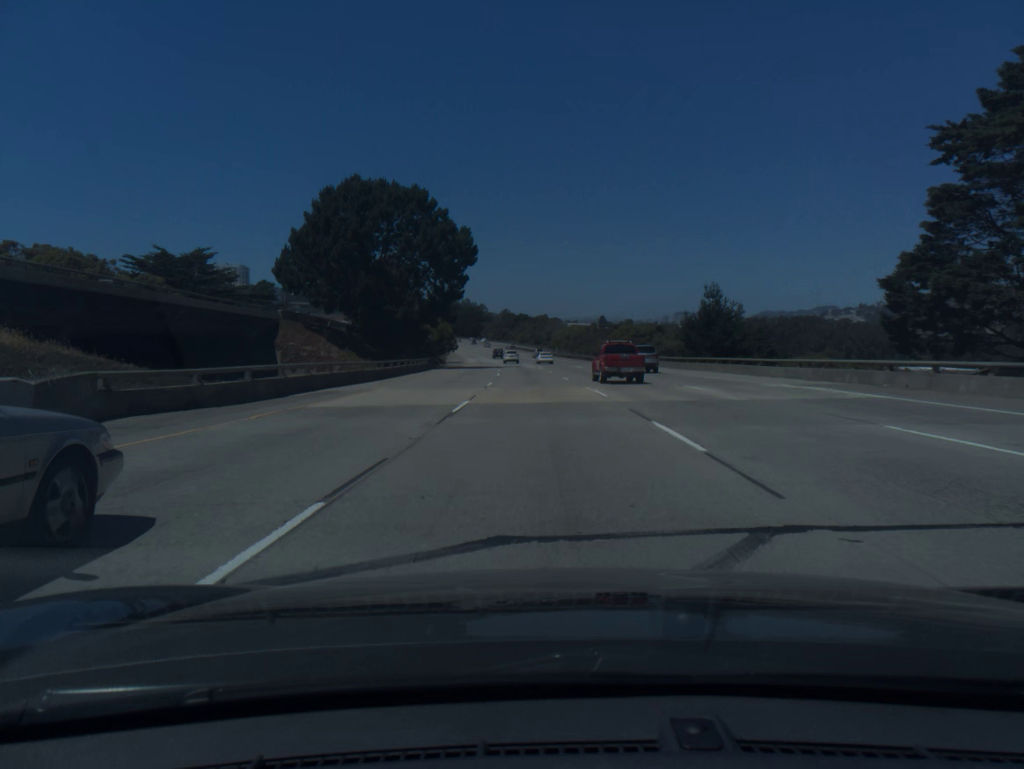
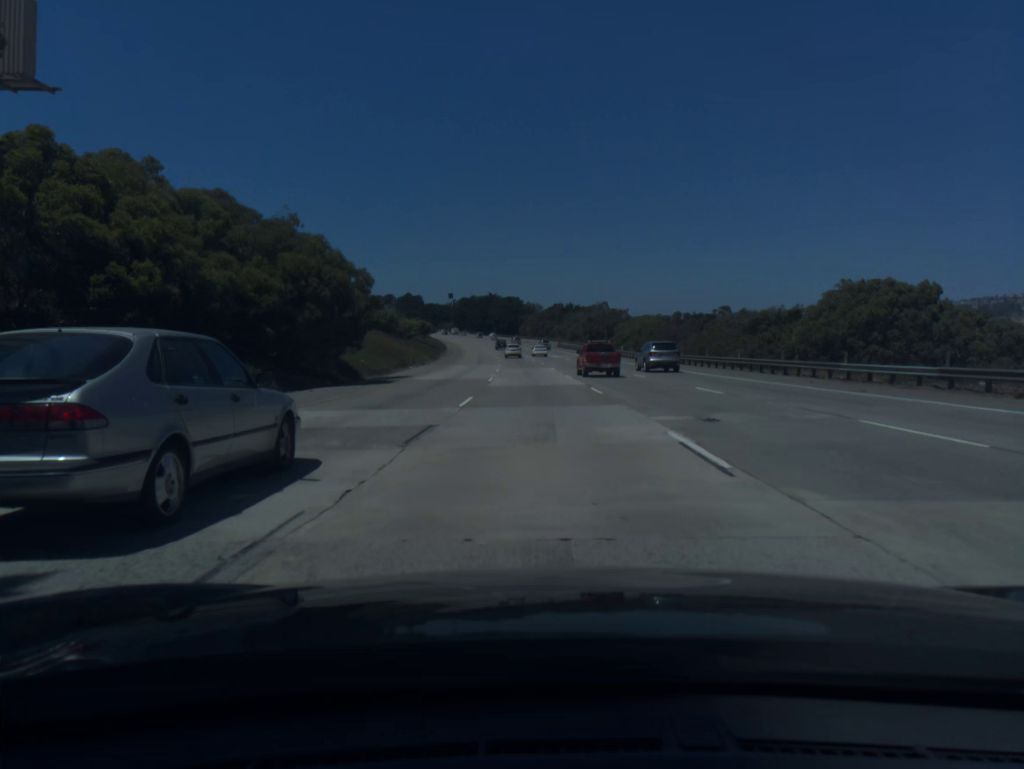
(-2.3, +75.6) m; -4°
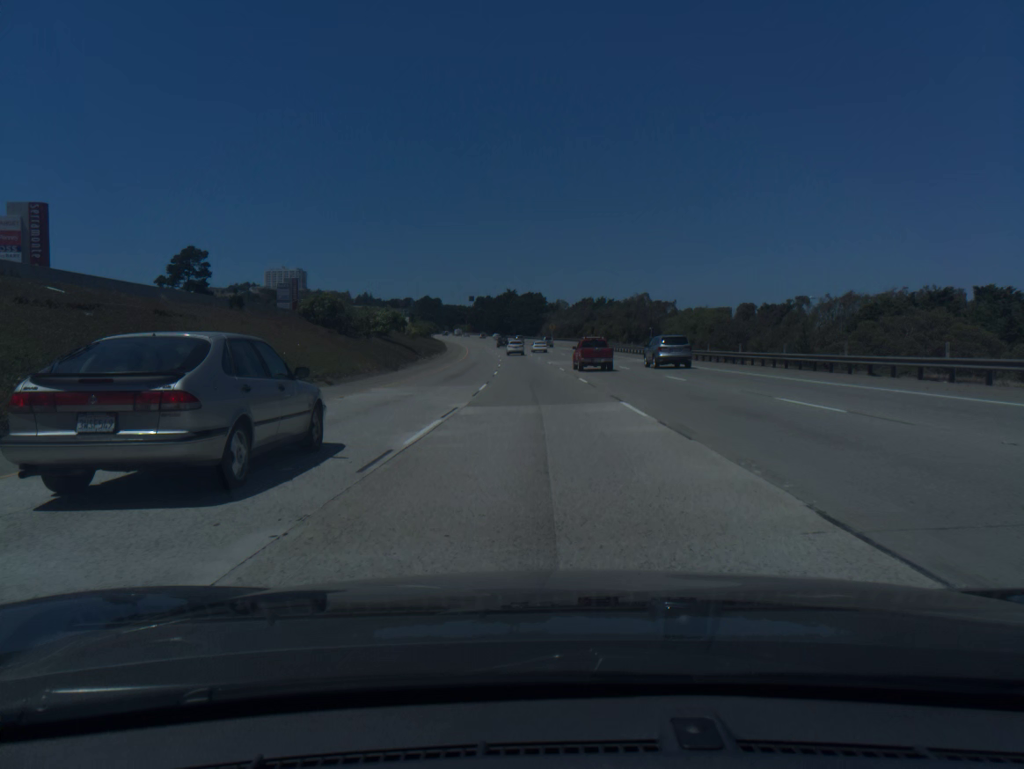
(-0.6, +37.6) m; -2°
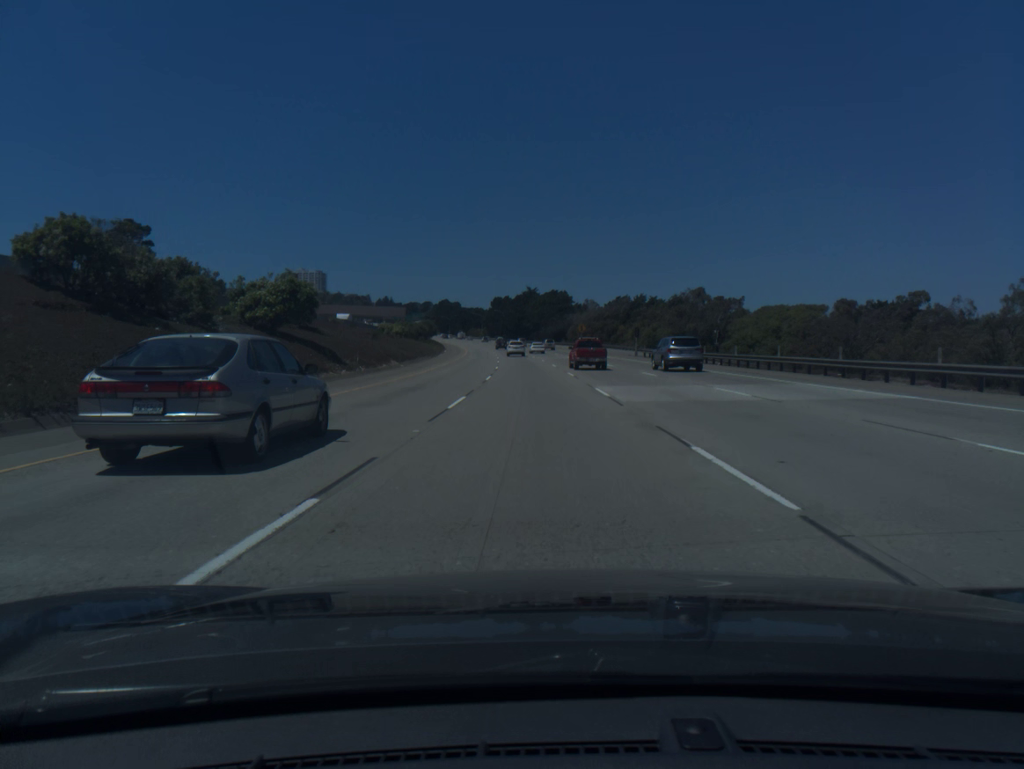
(-0.6, +37.5) m; -2°
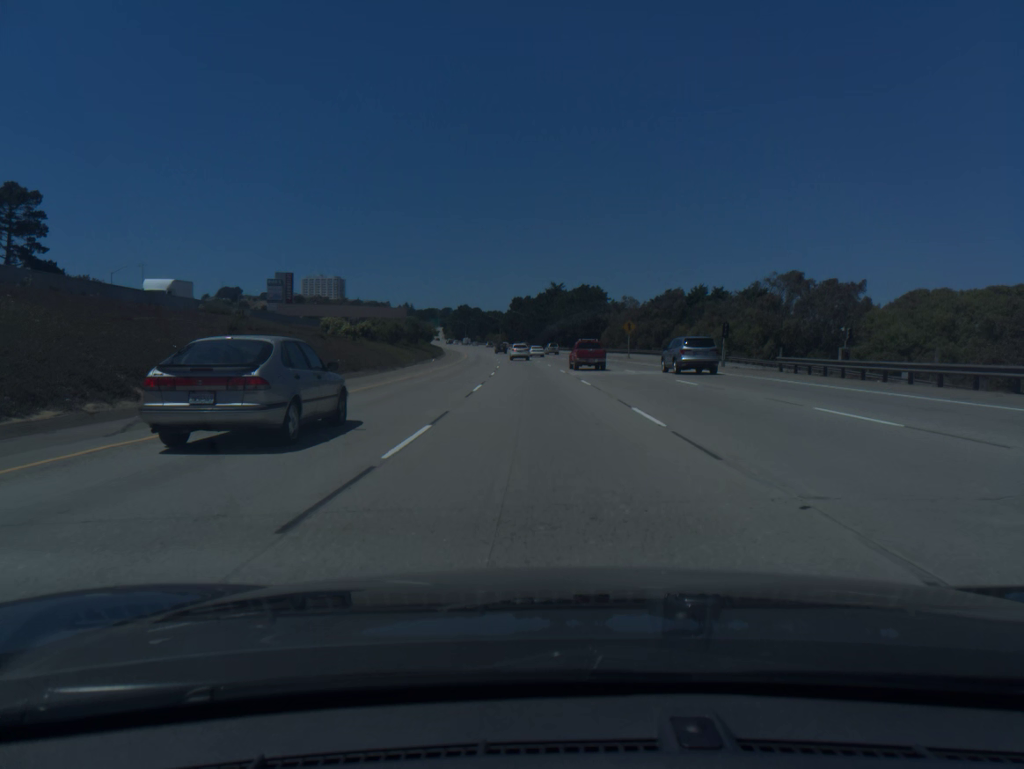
(-0.6, +37.4) m; -2°
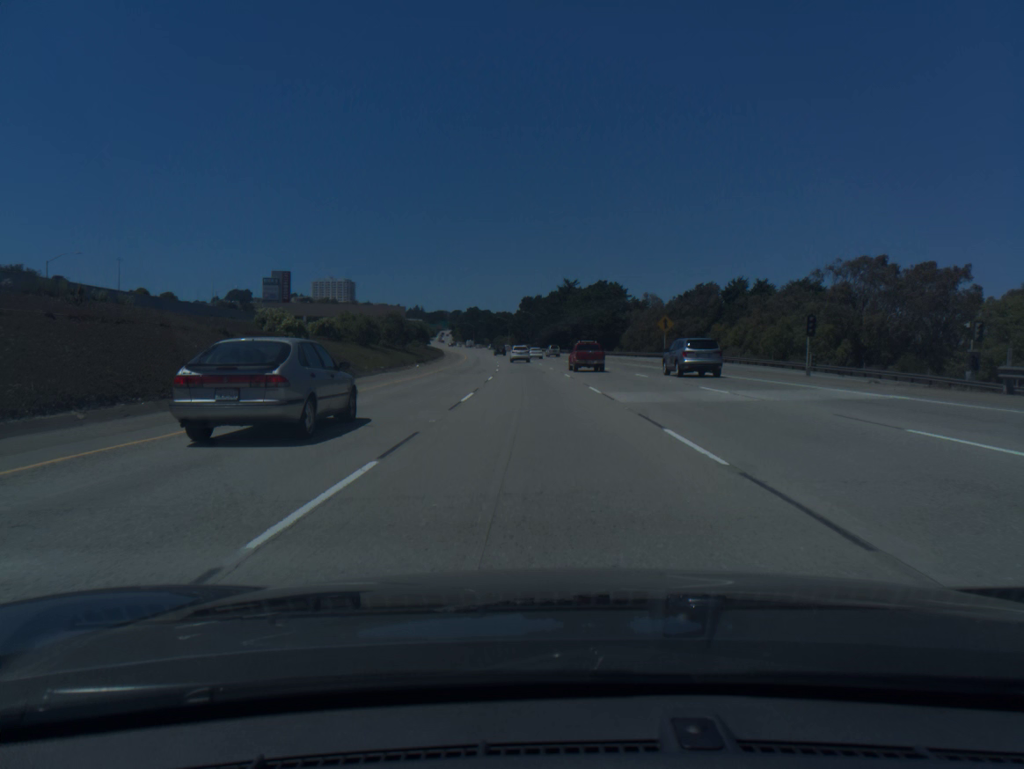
(-0.1, +18.6) m; -1°
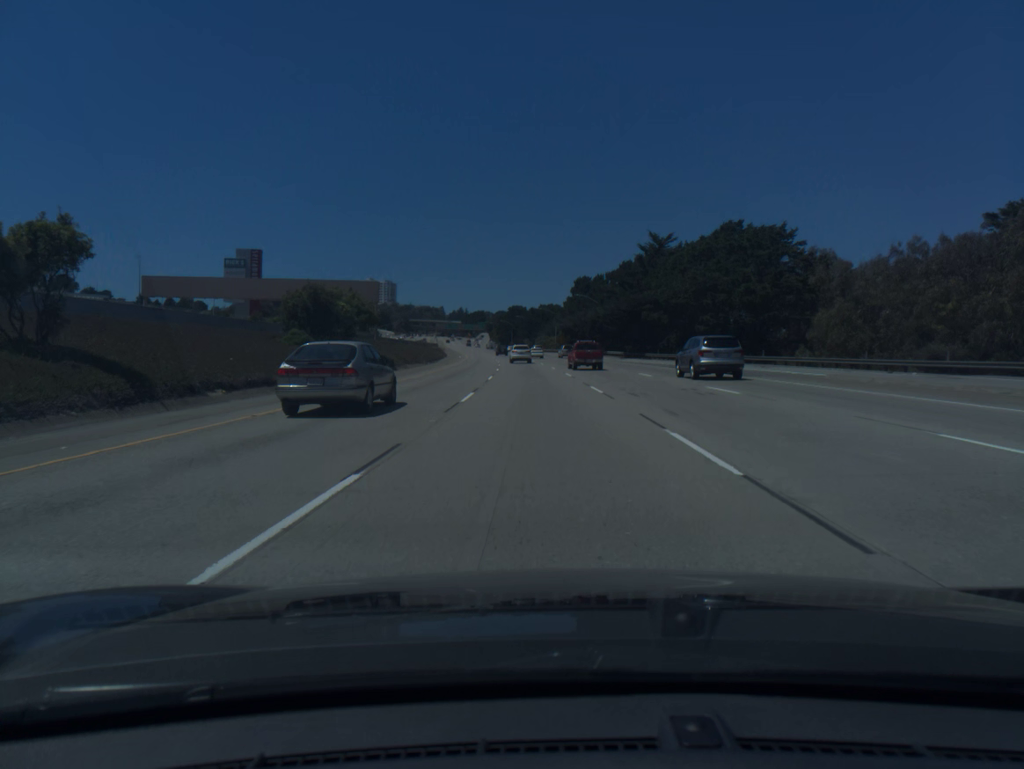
(-2.2, +73.5) m; -4°
